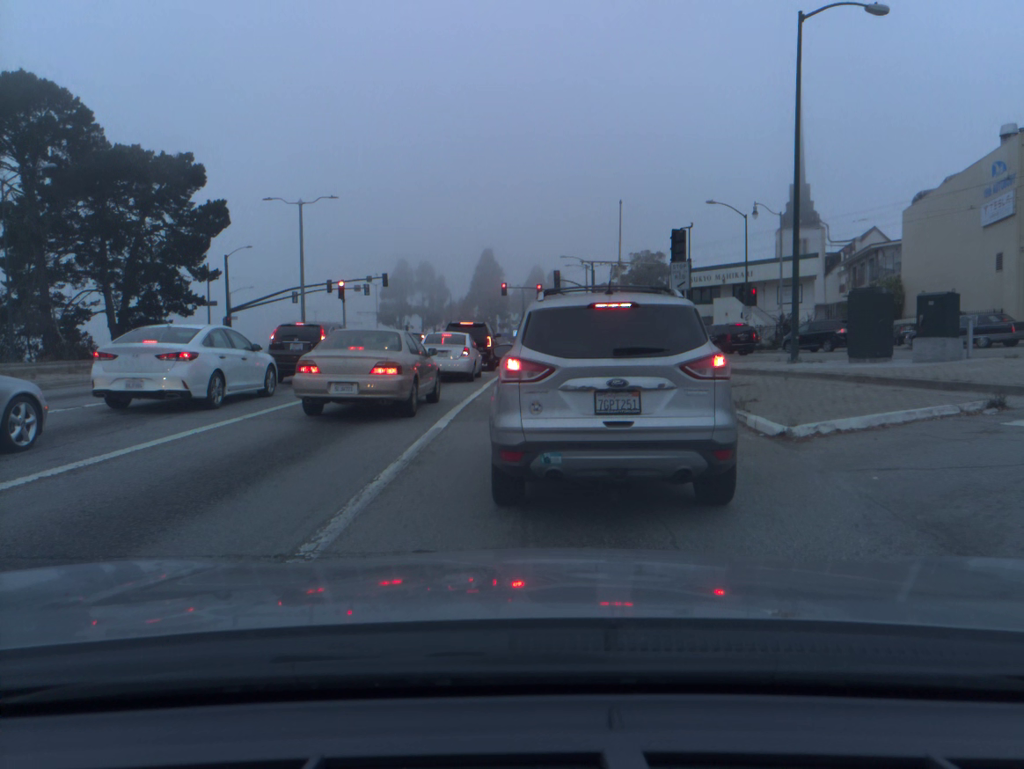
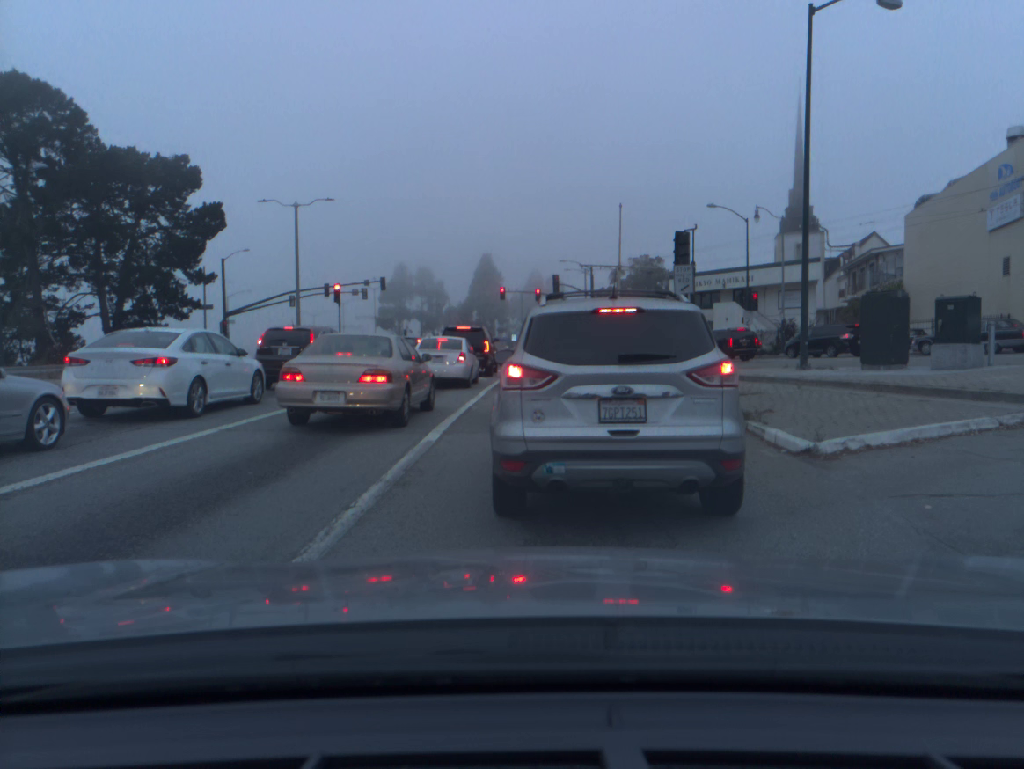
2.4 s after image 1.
(0.0, +0.9) m; 0°
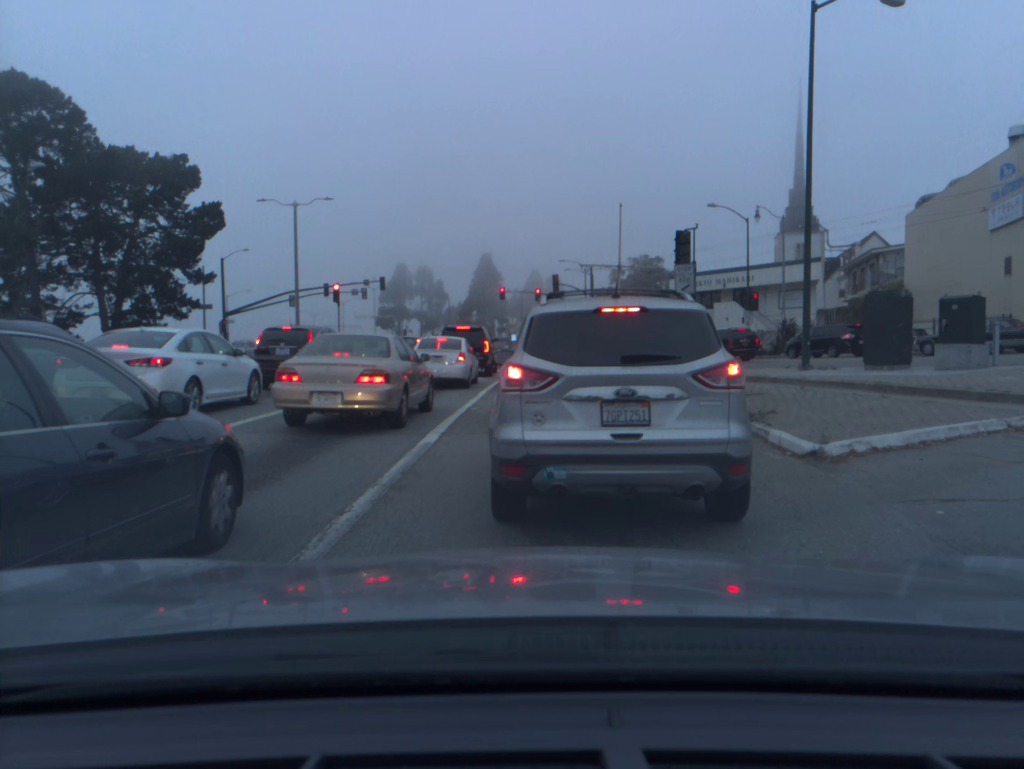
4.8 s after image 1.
(0.0, +0.2) m; 0°
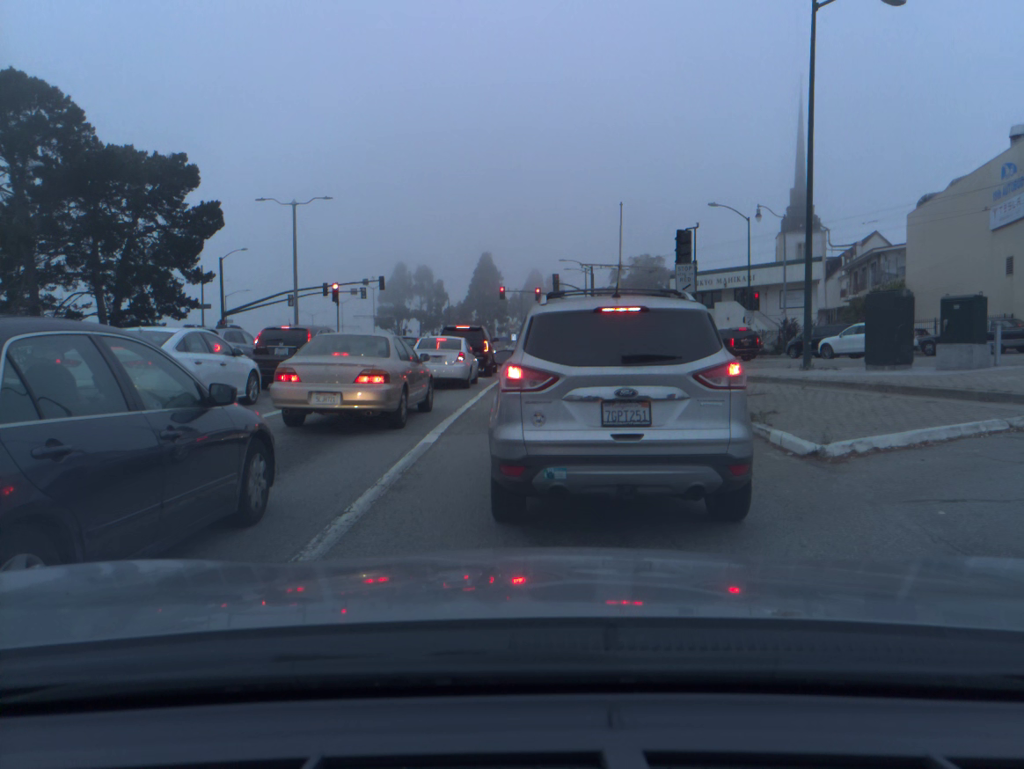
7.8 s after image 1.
(0.0, 0.0) m; 0°
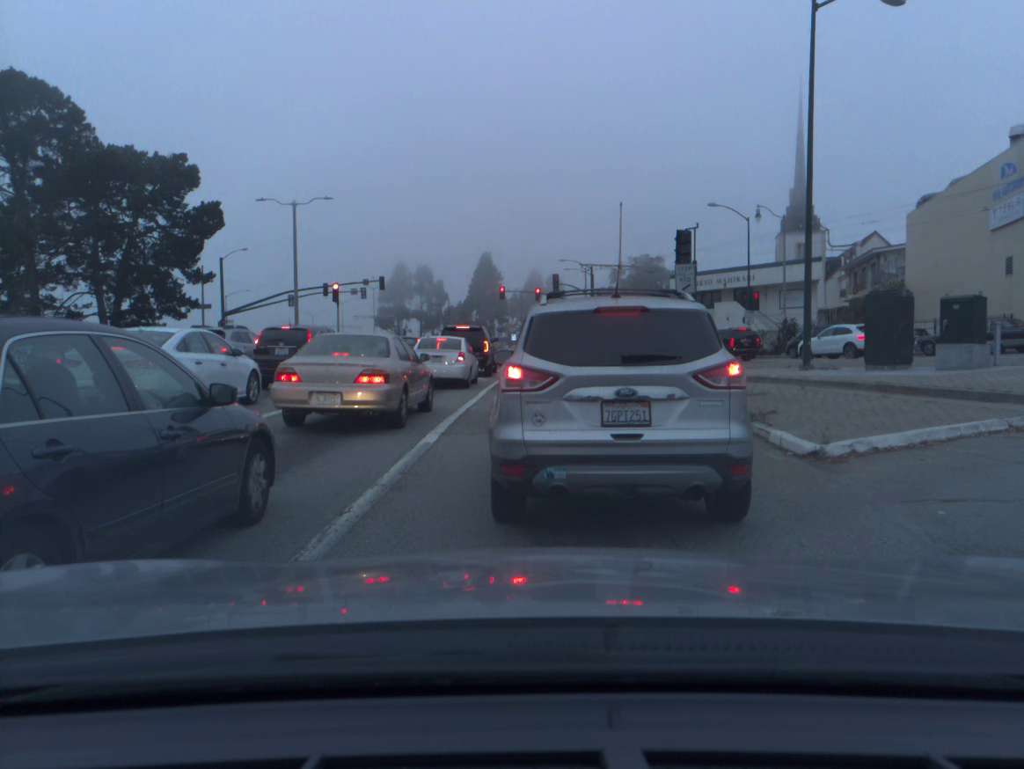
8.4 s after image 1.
(0.0, 0.0) m; 0°
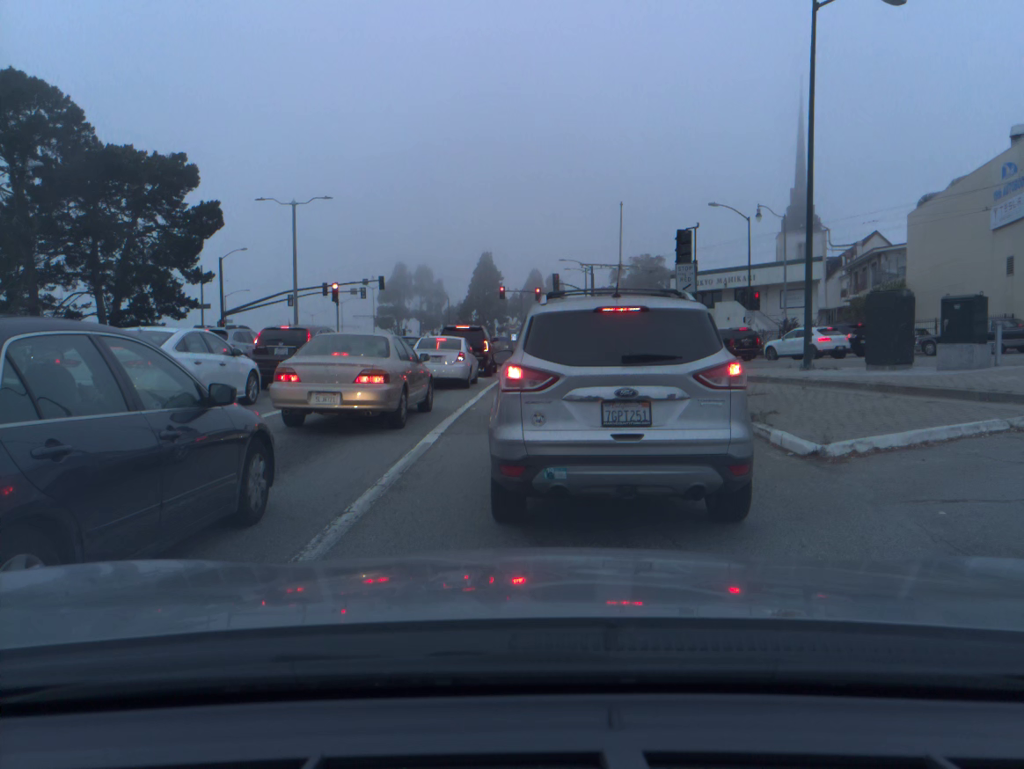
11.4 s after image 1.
(0.0, 0.0) m; 0°
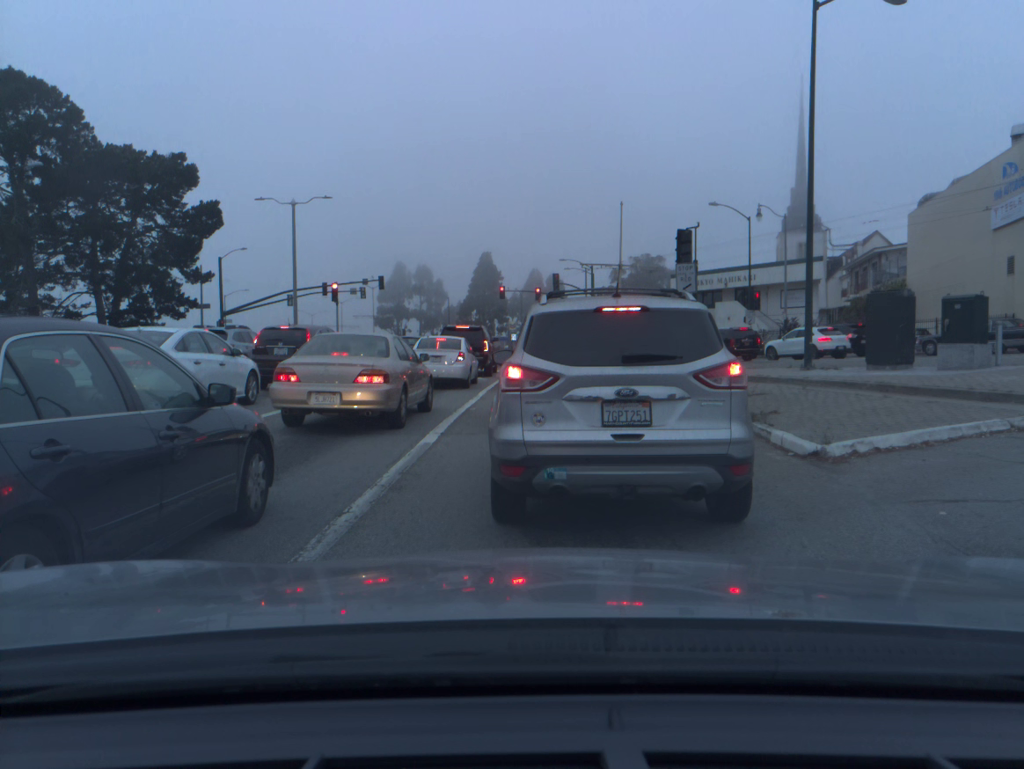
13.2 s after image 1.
(0.0, 0.0) m; 0°
